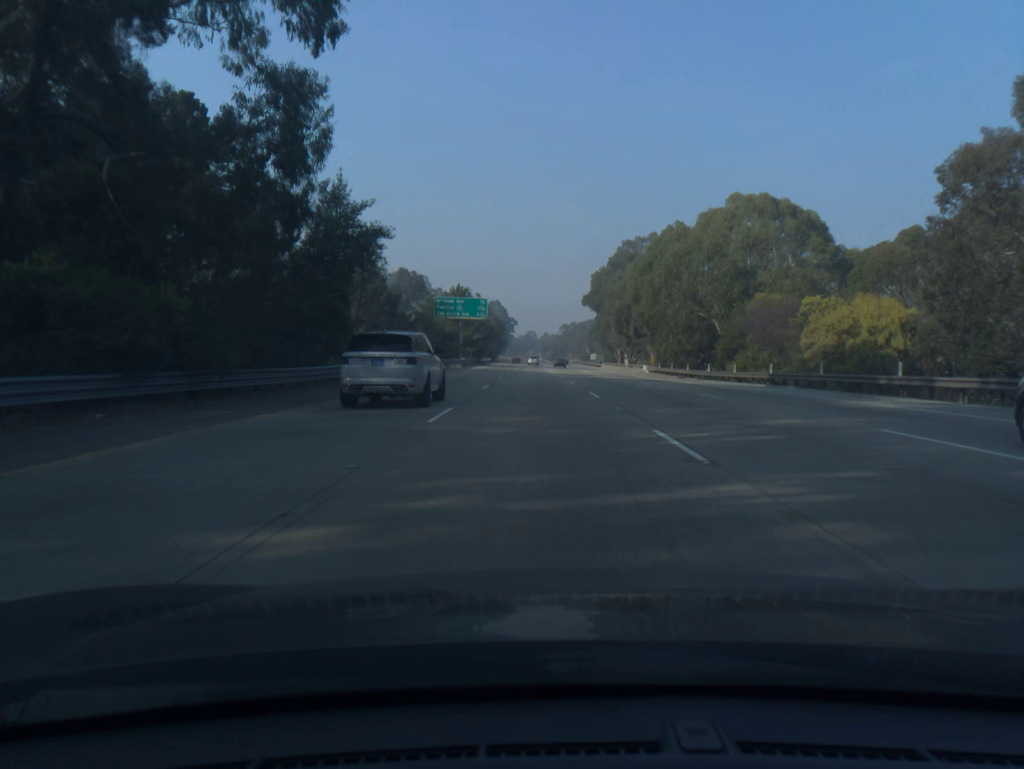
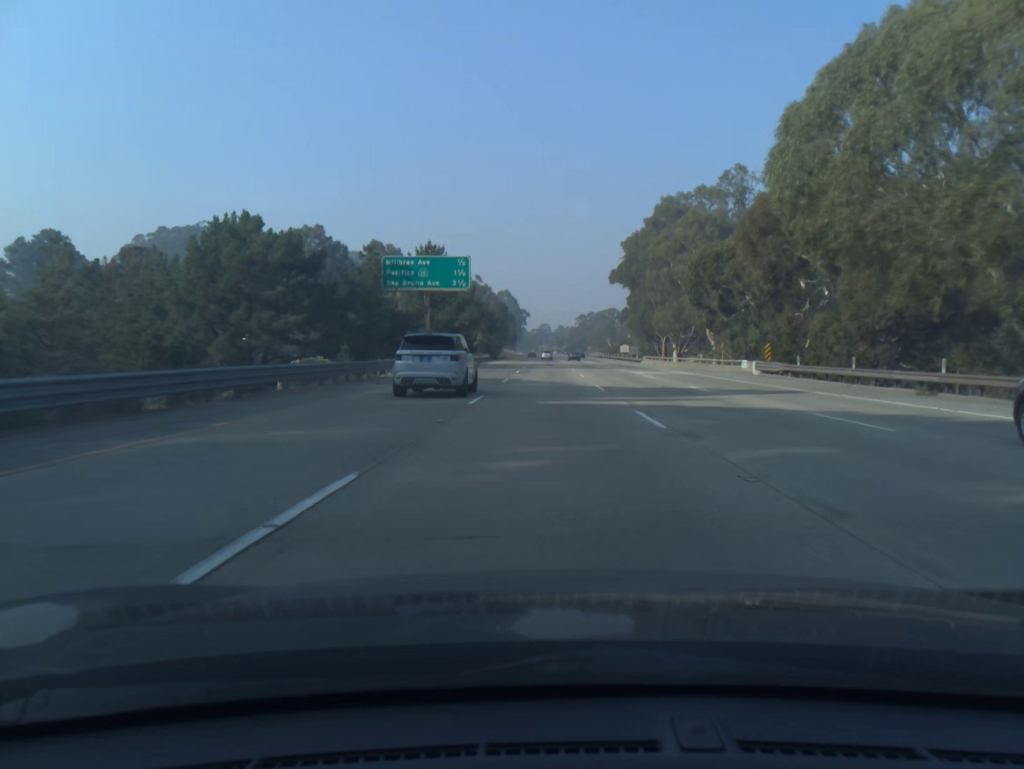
(-0.5, +39.6) m; -1°
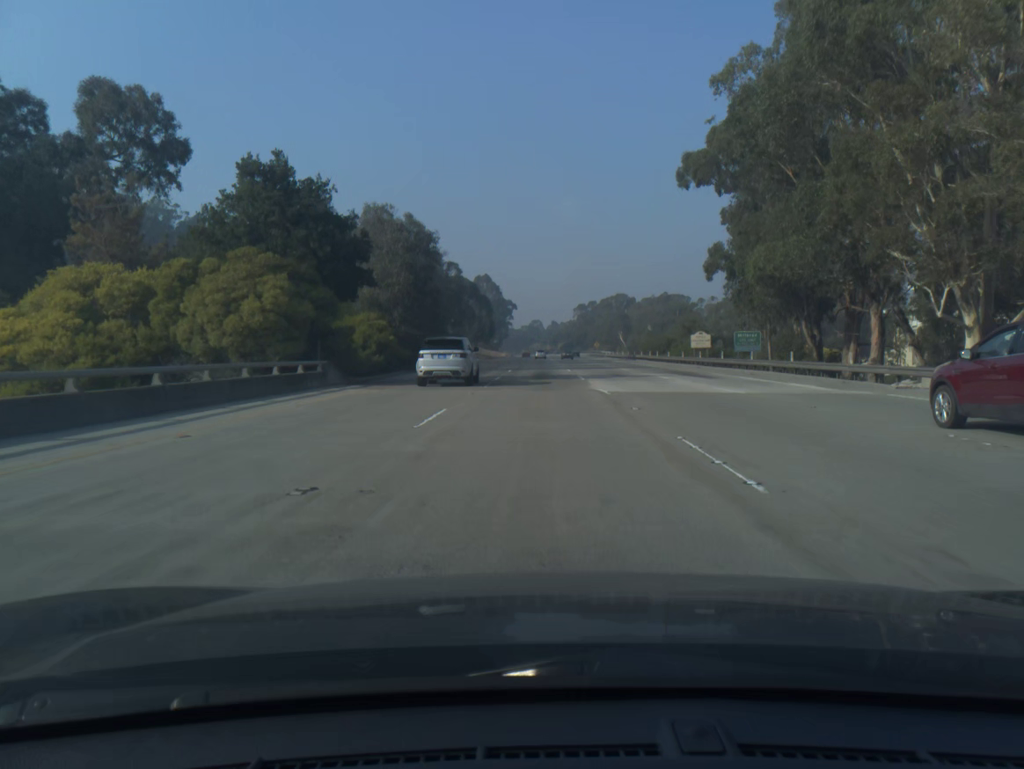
(+0.4, +79.3) m; +1°
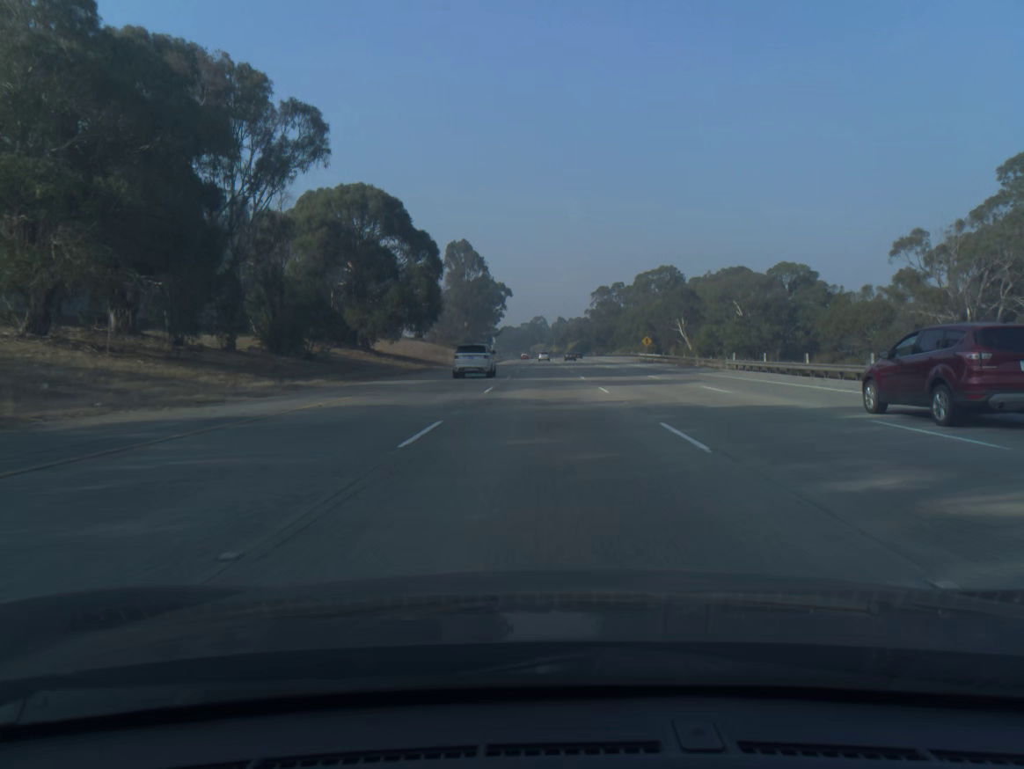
(-0.4, +98.3) m; 0°
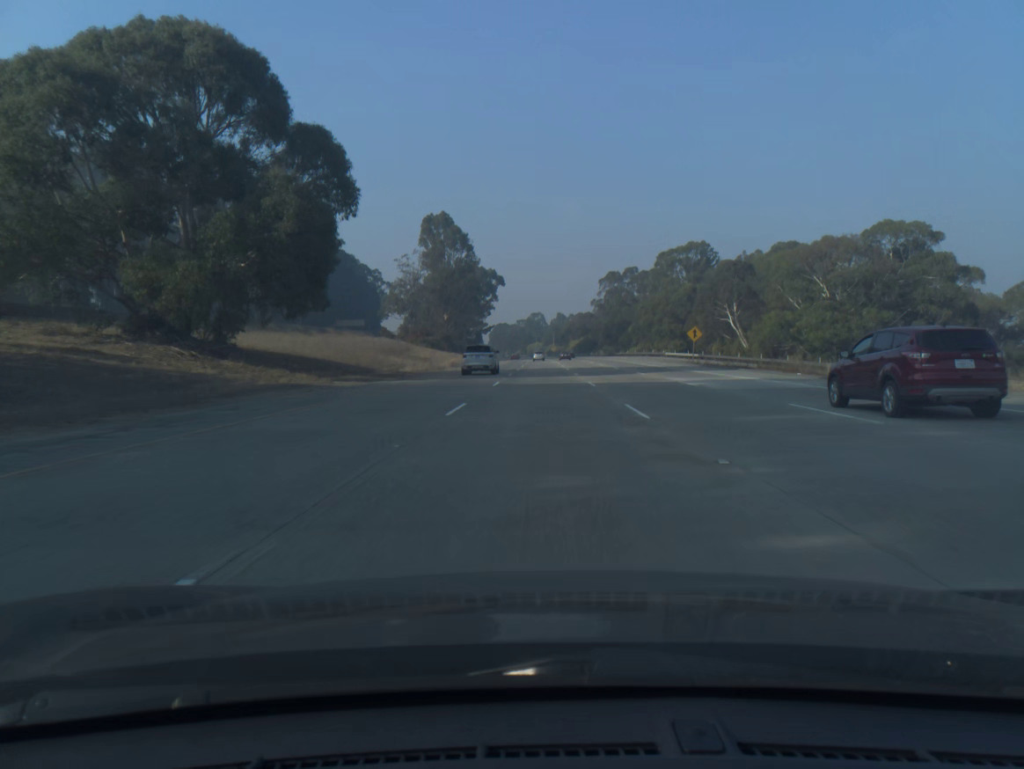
(+0.1, +39.2) m; 0°
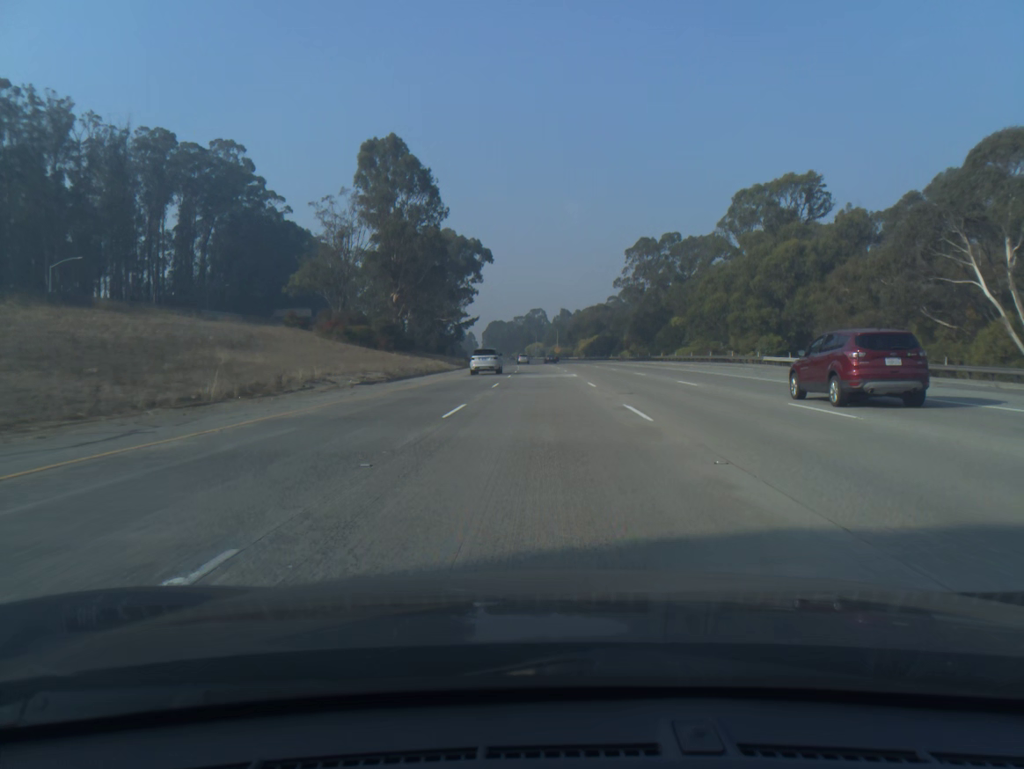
(0.0, +58.7) m; 0°
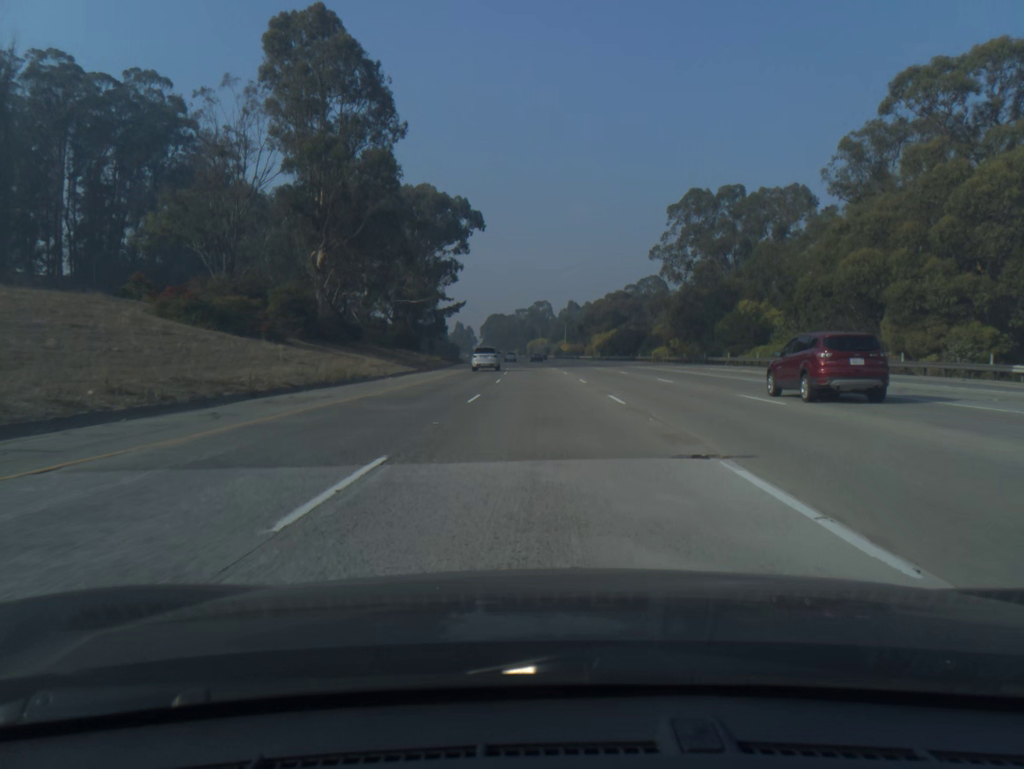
(-0.1, +39.2) m; 0°
